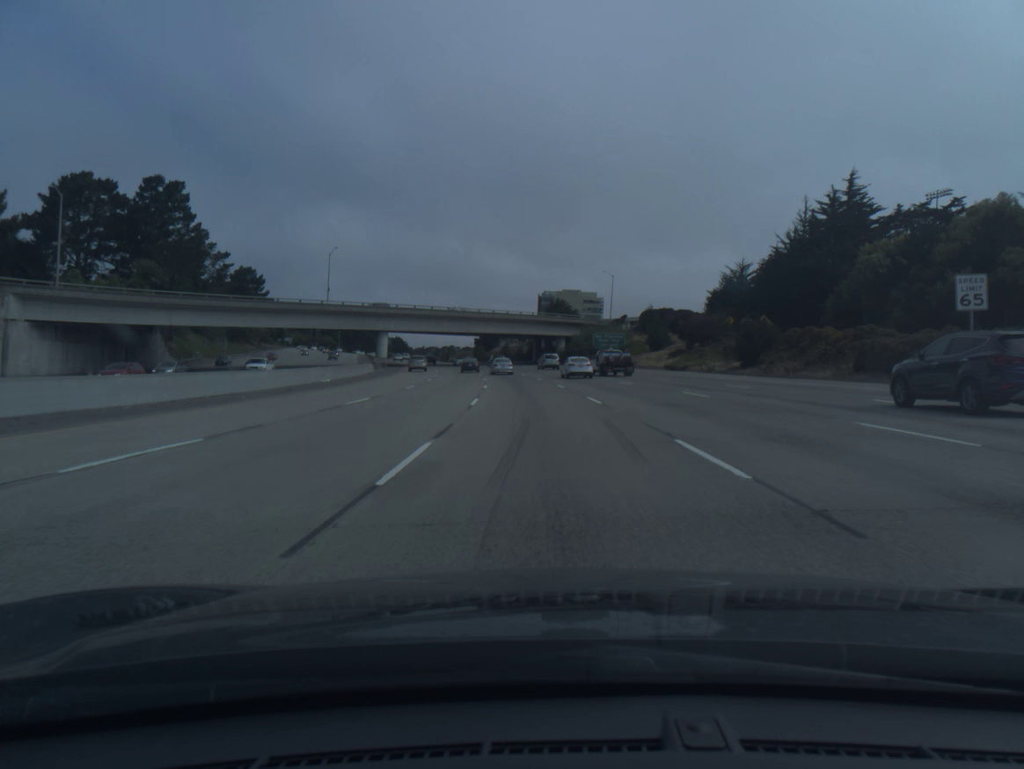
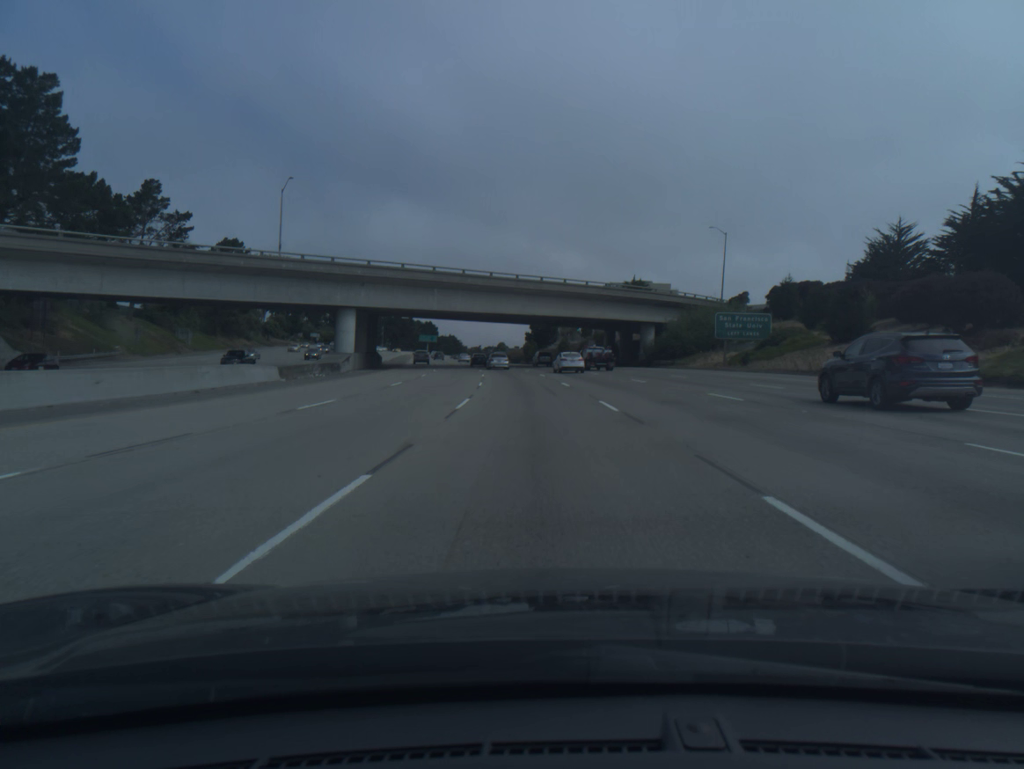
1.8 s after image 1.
(-1.7, +47.0) m; -4°
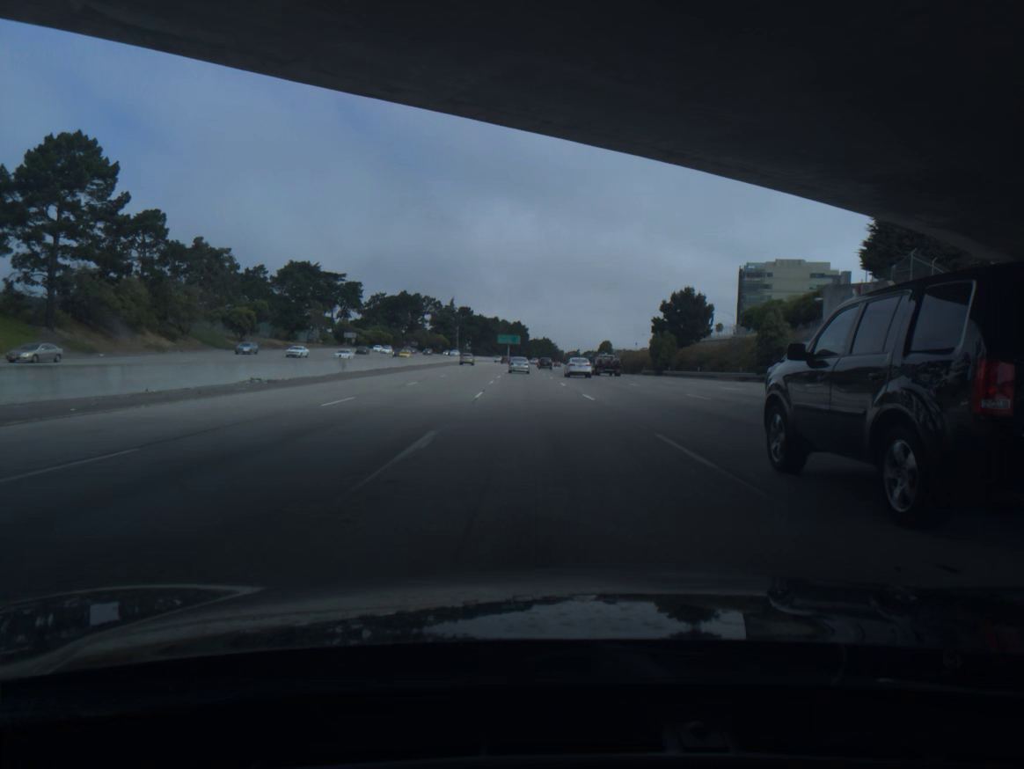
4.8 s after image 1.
(-5.3, +79.6) m; -7°
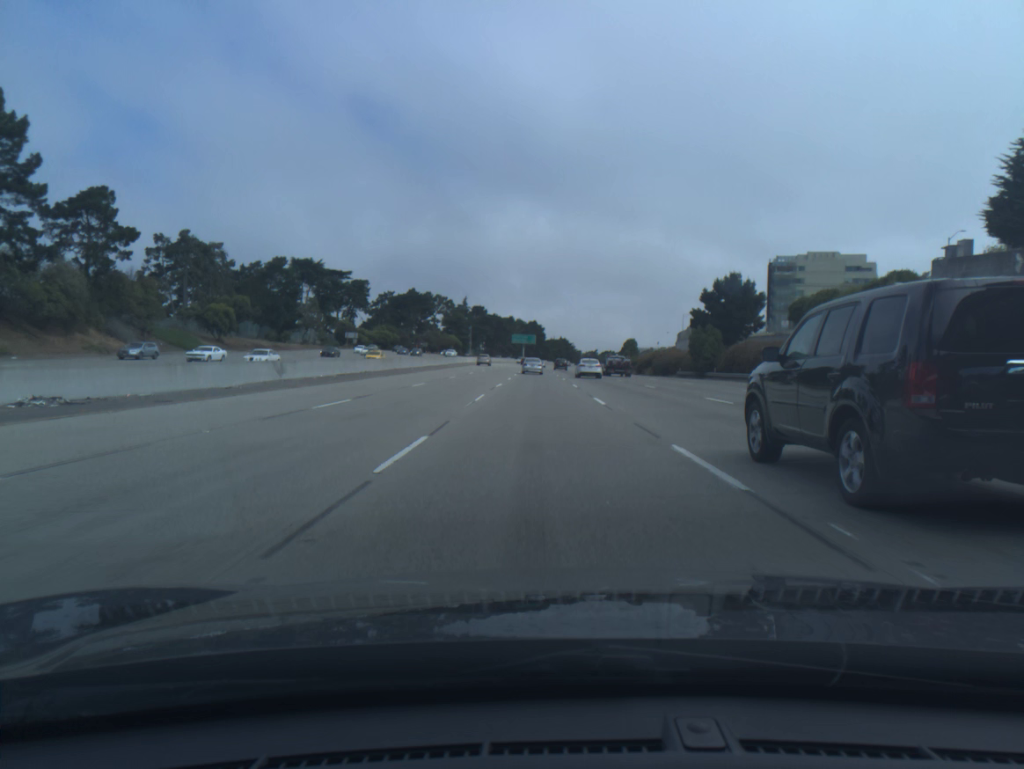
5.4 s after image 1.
(-0.2, +16.1) m; -1°
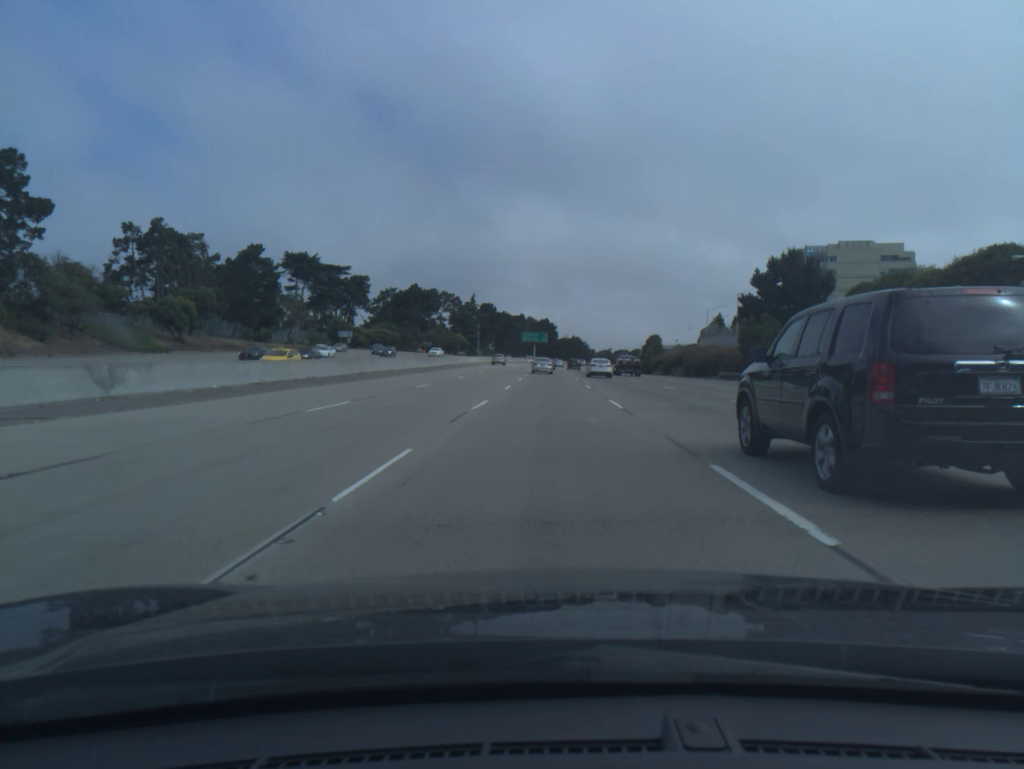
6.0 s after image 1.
(-0.1, +16.2) m; -1°
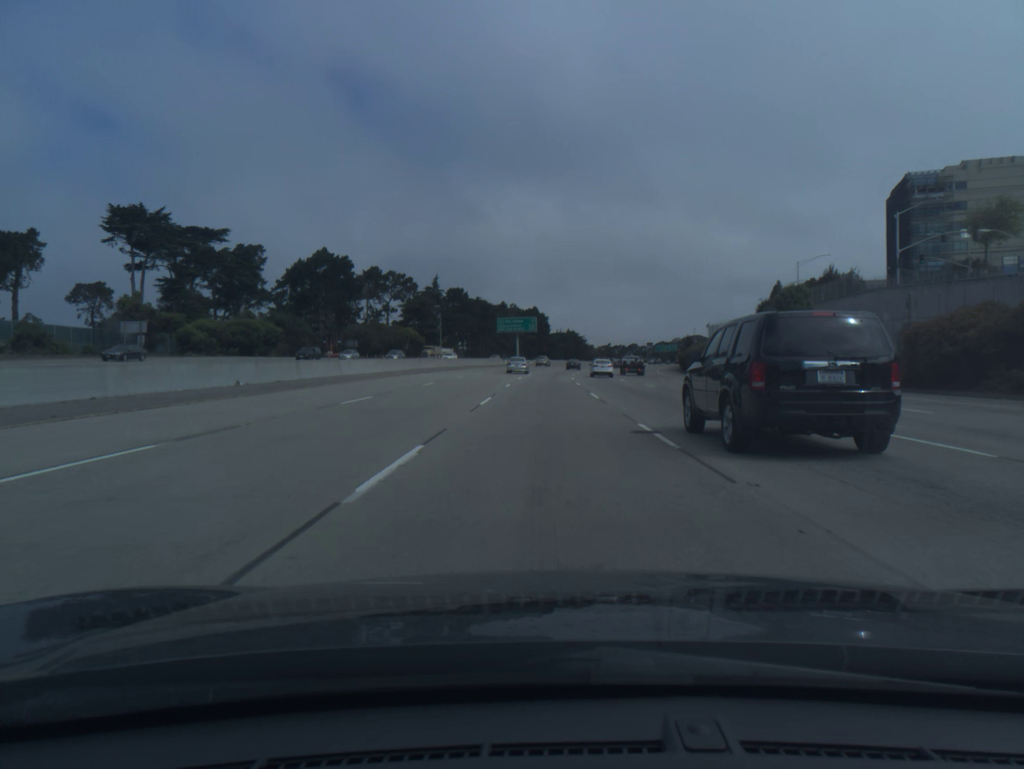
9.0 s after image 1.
(+0.2, +81.6) m; +1°
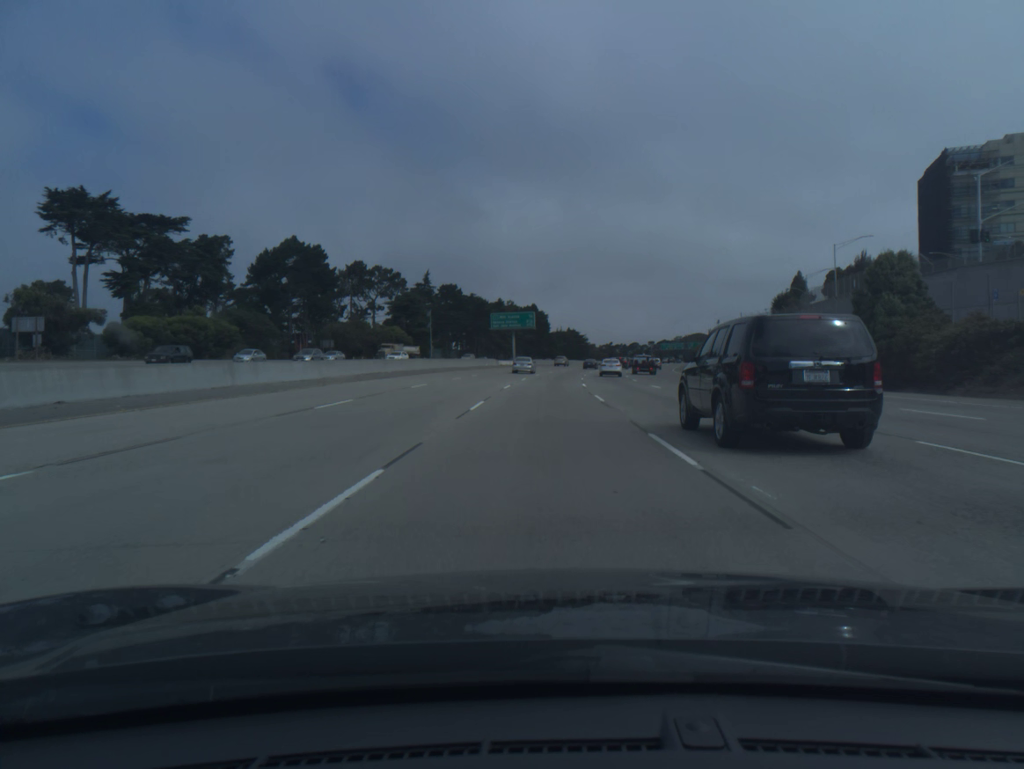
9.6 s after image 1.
(0.0, +16.5) m; 0°
